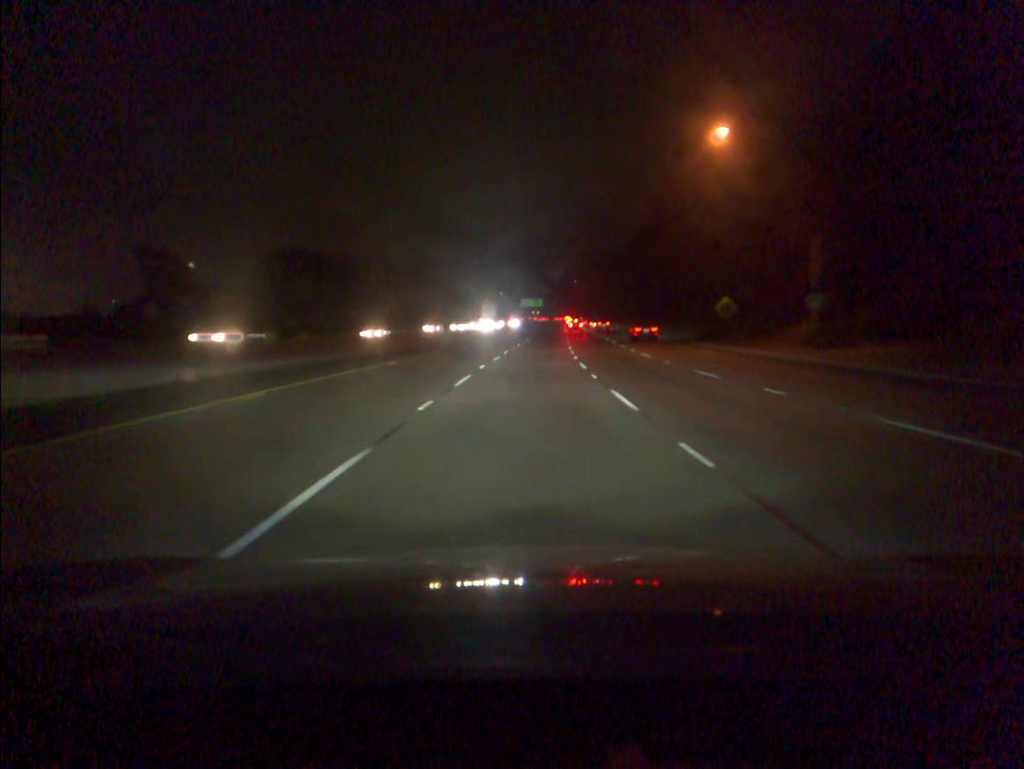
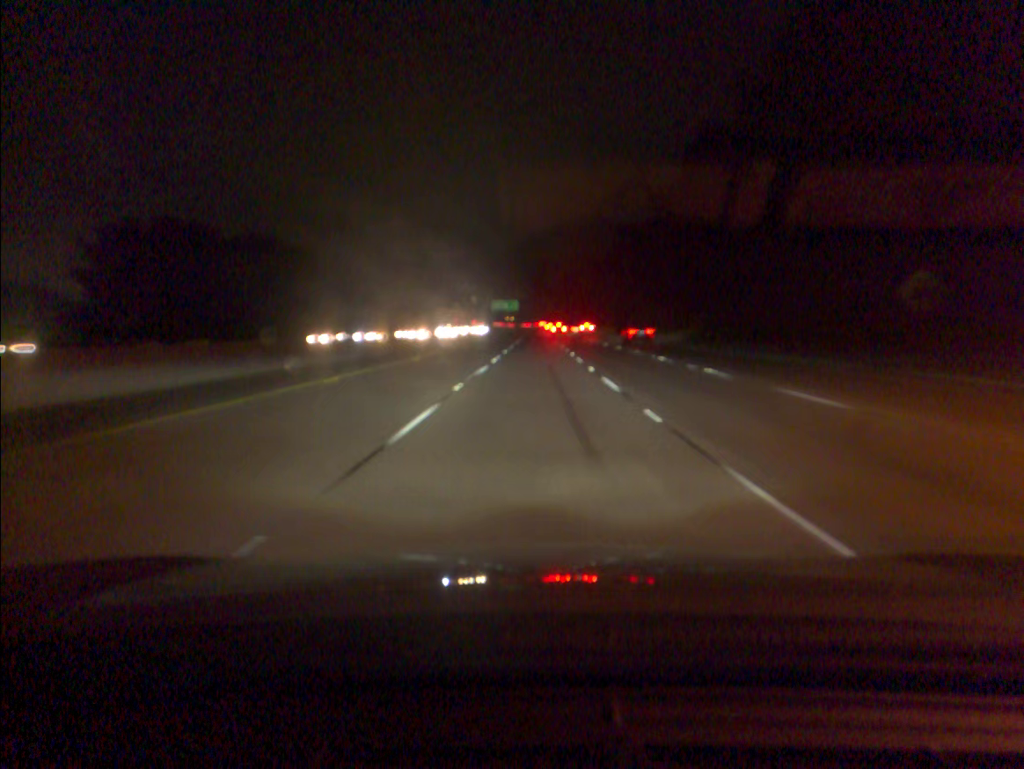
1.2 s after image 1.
(+0.5, +38.6) m; +2°
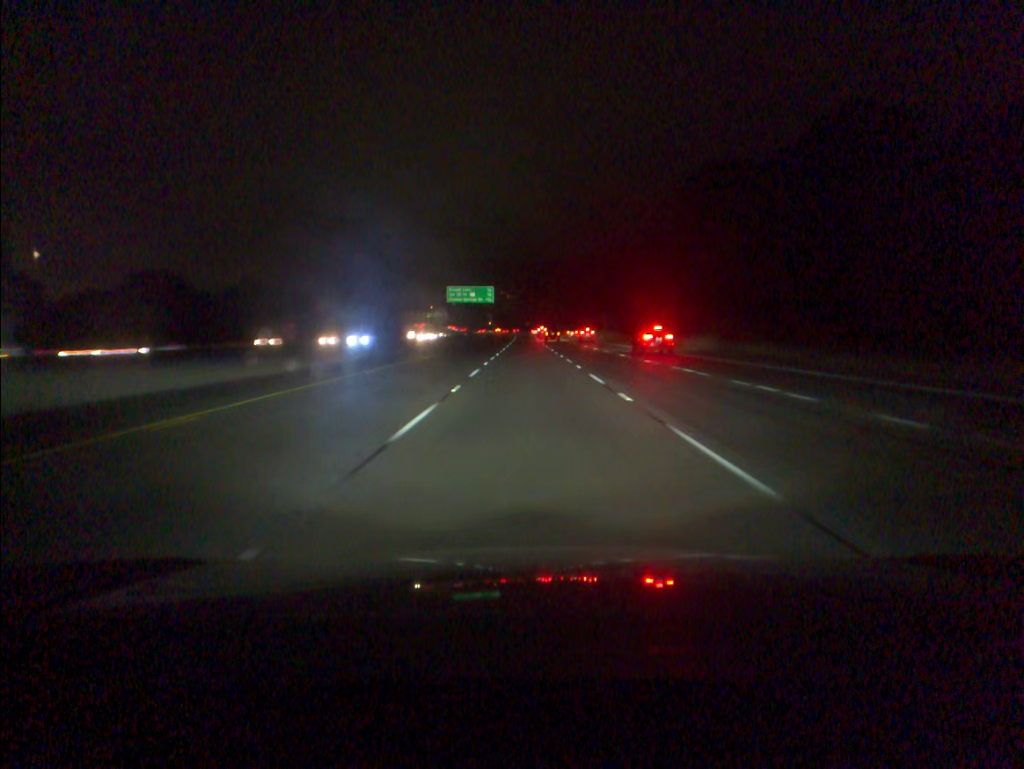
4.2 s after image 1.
(+1.5, +96.3) m; +1°
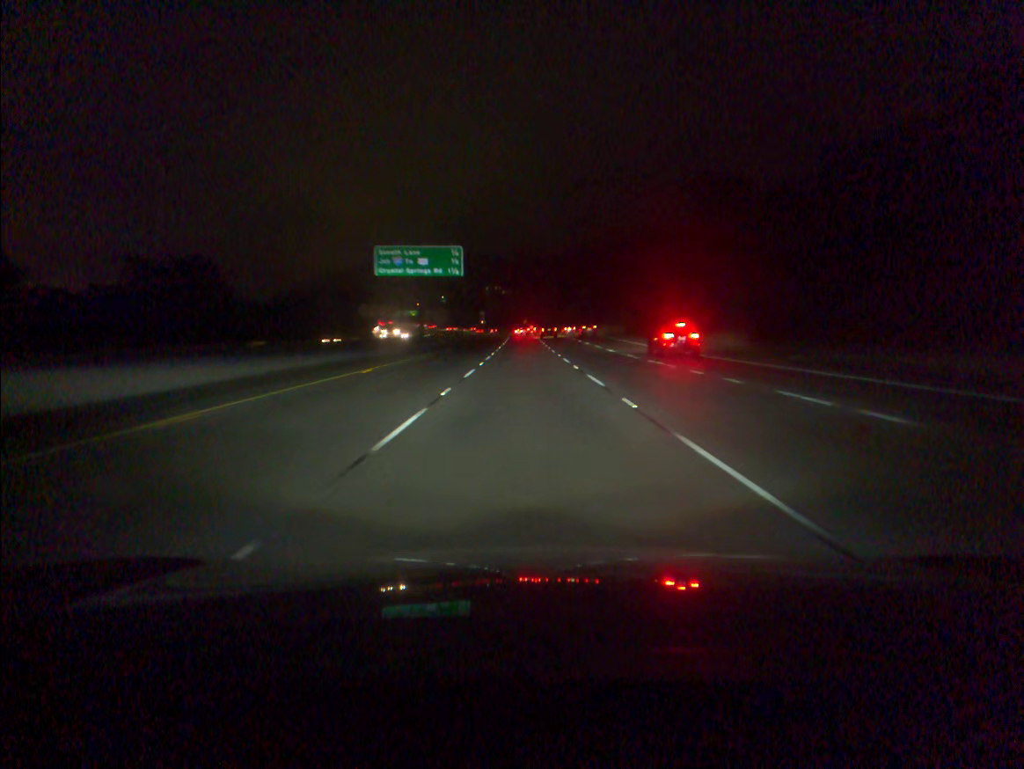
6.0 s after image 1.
(+0.1, +58.0) m; 0°
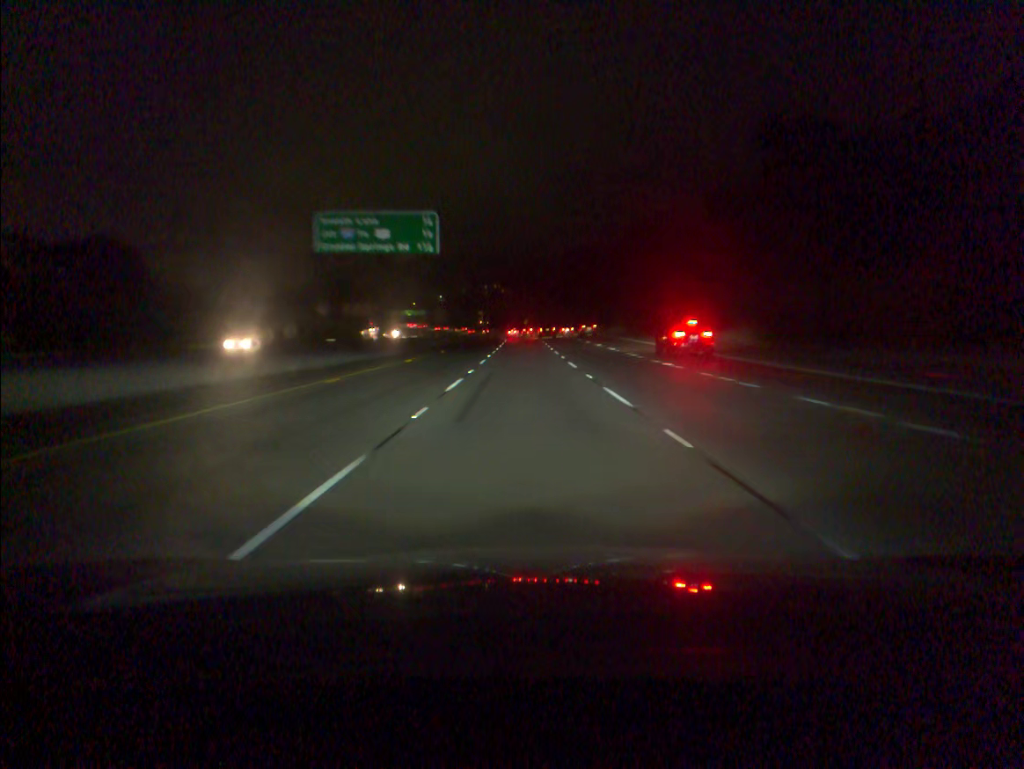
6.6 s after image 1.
(0.0, +19.4) m; 0°
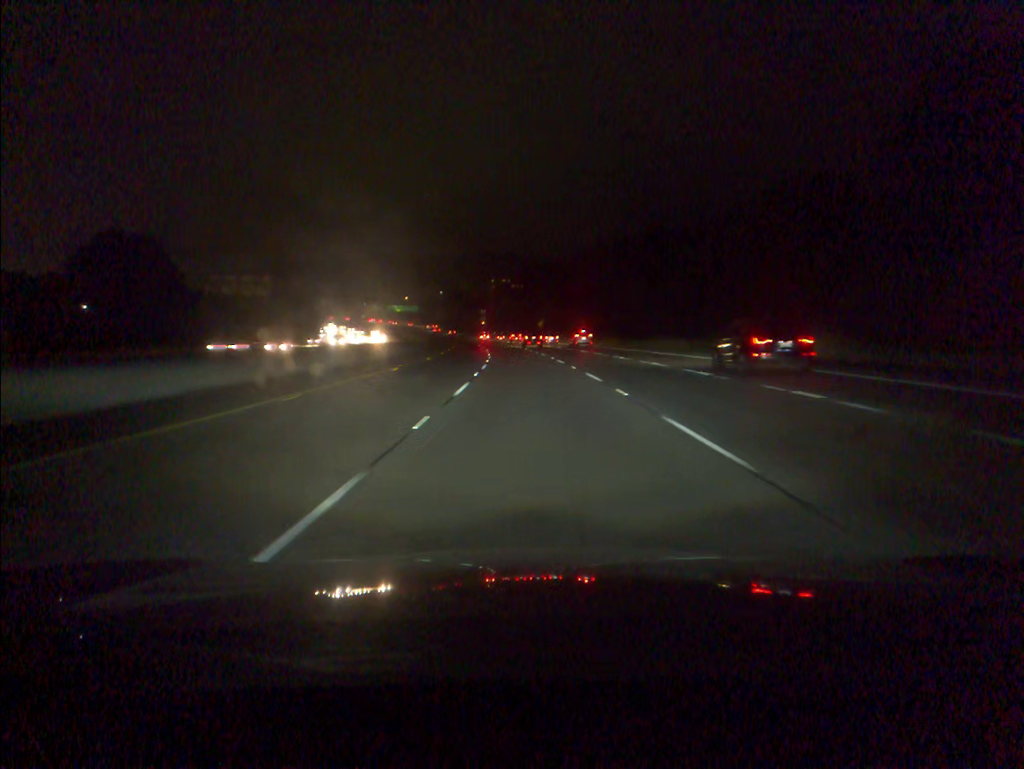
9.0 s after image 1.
(-0.5, +77.8) m; -1°
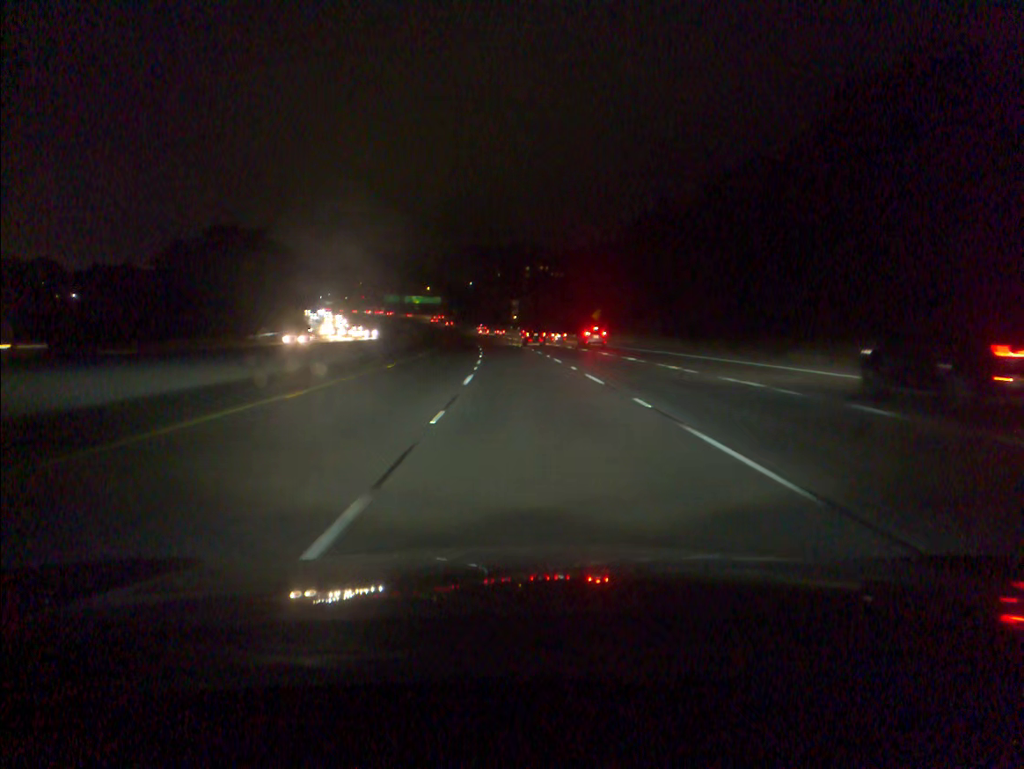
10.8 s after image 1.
(-1.3, +58.5) m; -3°
